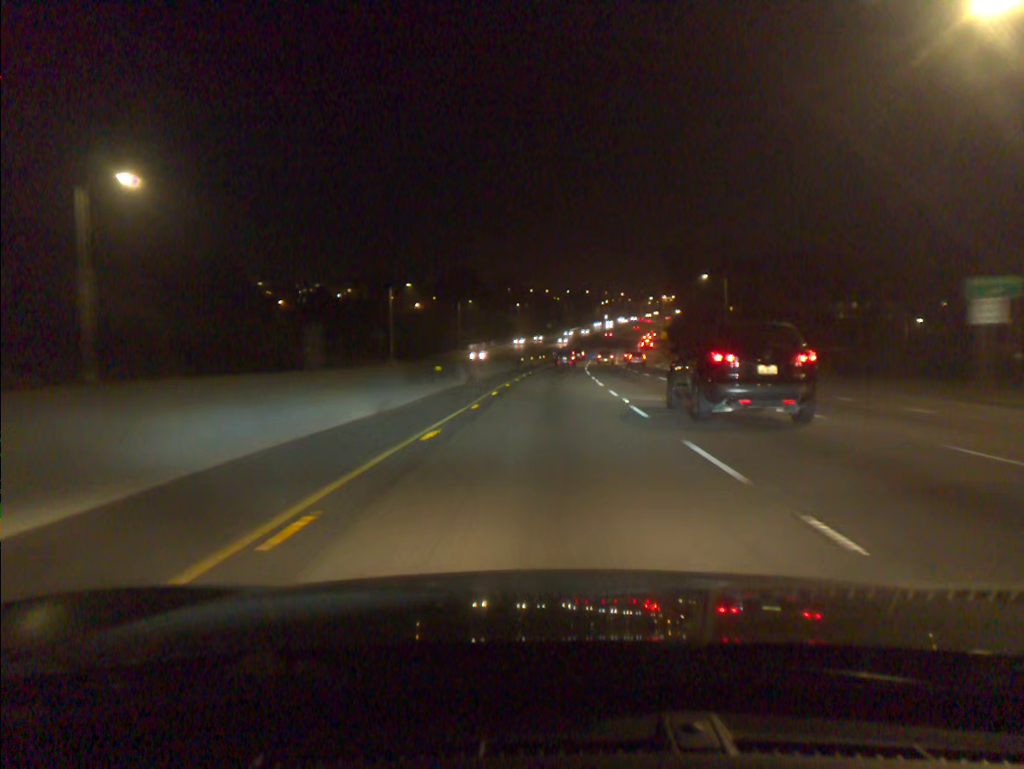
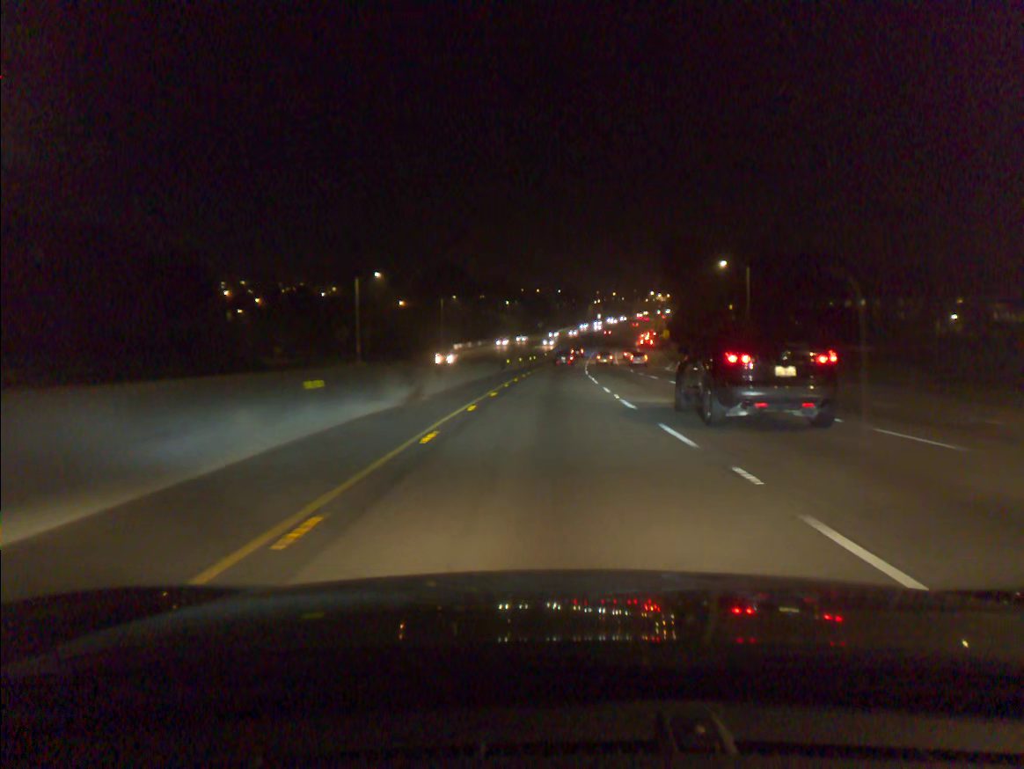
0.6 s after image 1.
(+0.1, +12.3) m; +1°
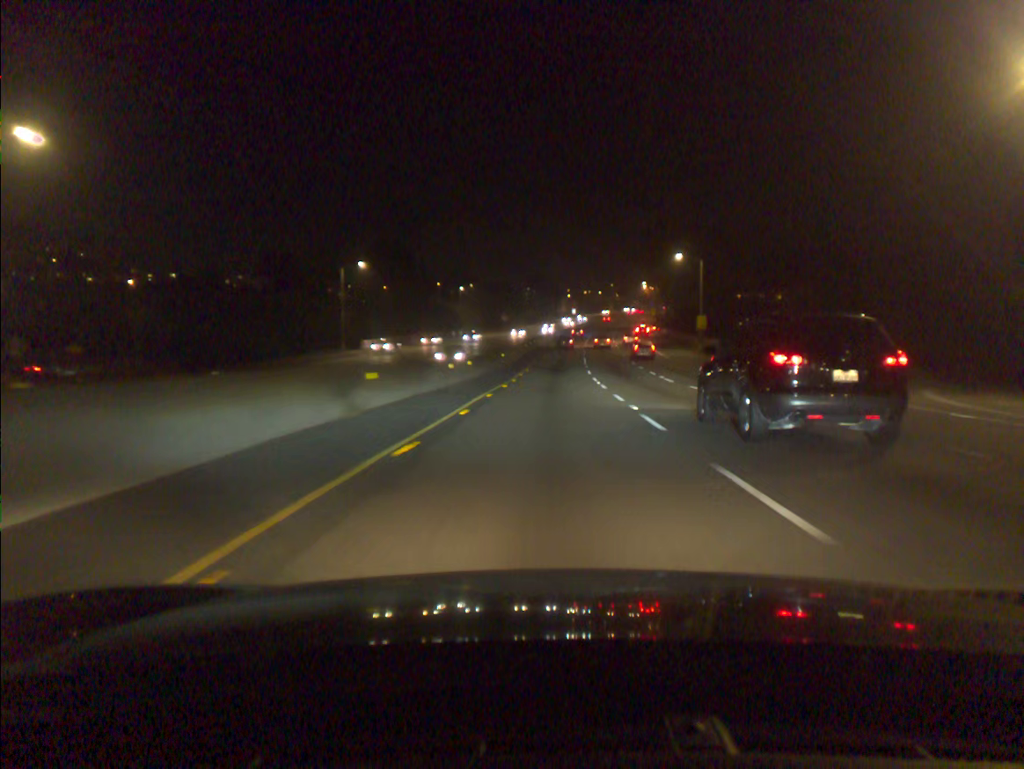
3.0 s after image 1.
(+1.1, +49.6) m; +2°
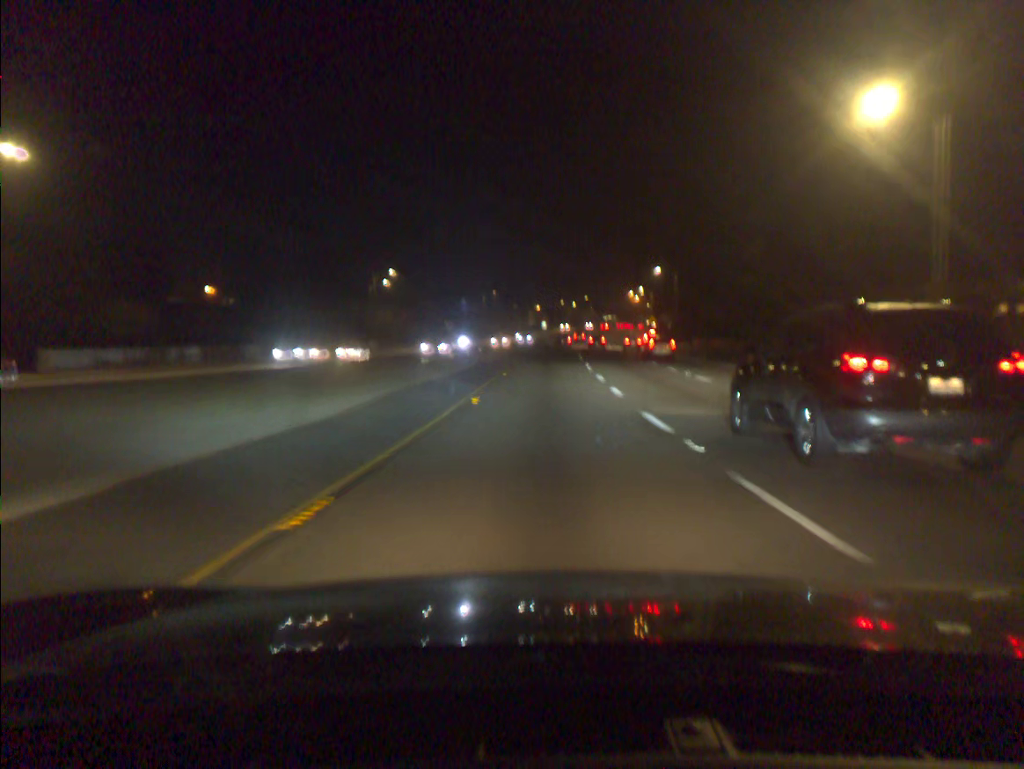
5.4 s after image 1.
(+1.1, +51.8) m; +2°
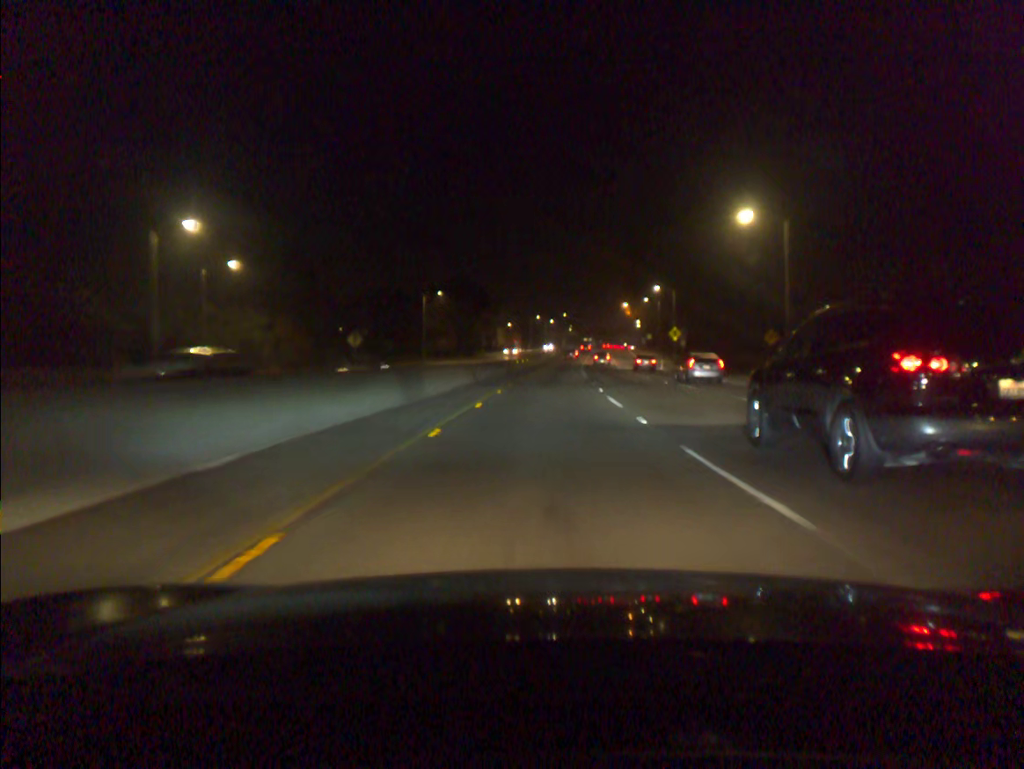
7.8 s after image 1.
(+0.8, +52.0) m; +2°
